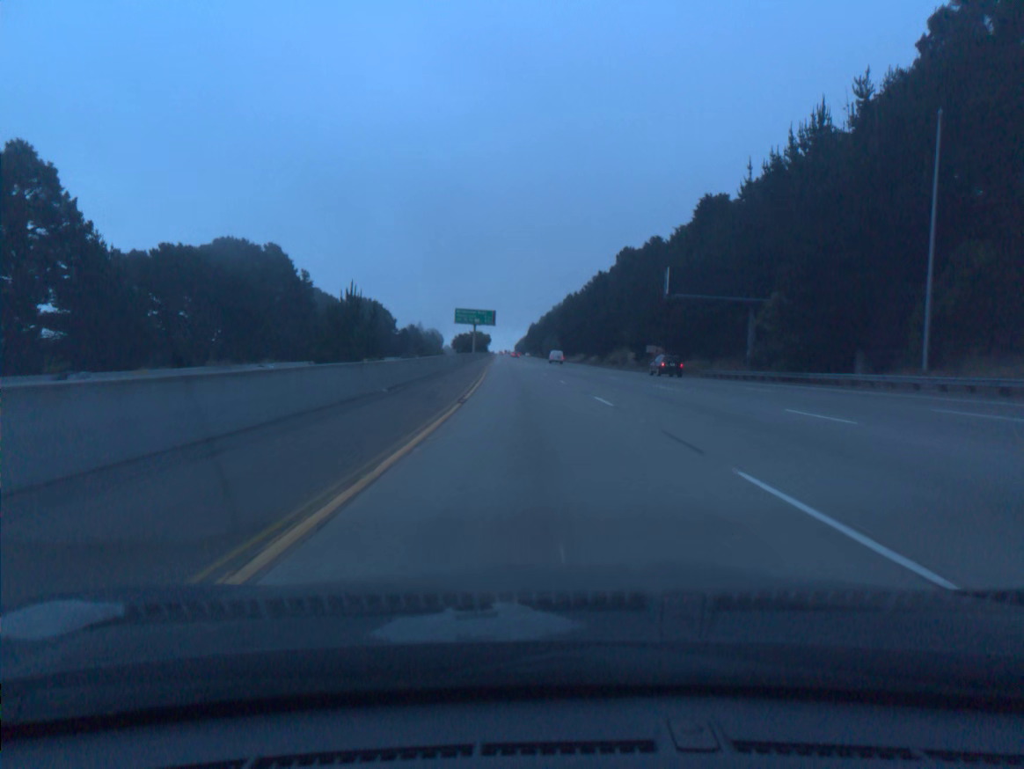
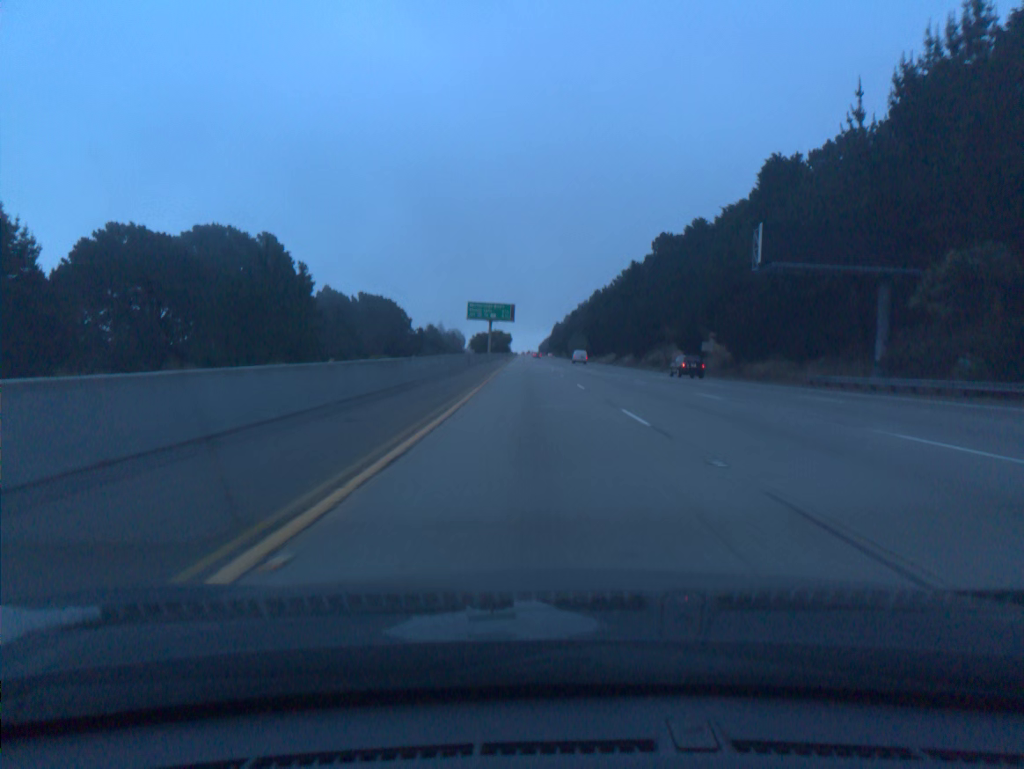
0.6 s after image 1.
(-0.3, +19.7) m; -2°
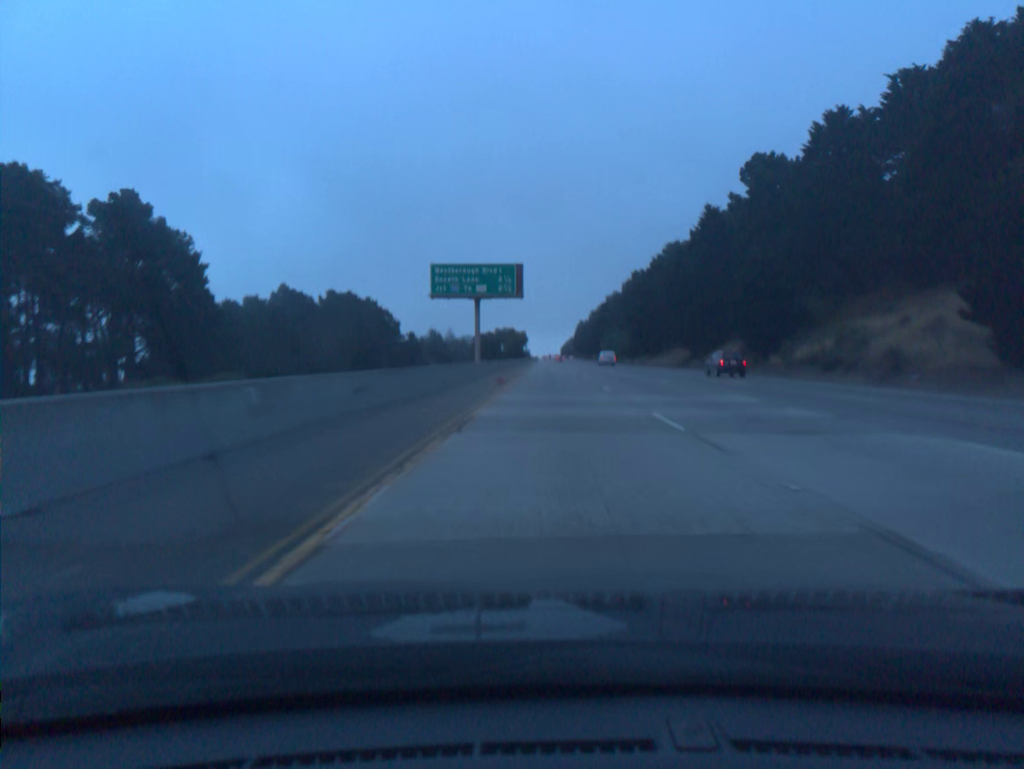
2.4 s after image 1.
(-1.3, +59.1) m; -2°
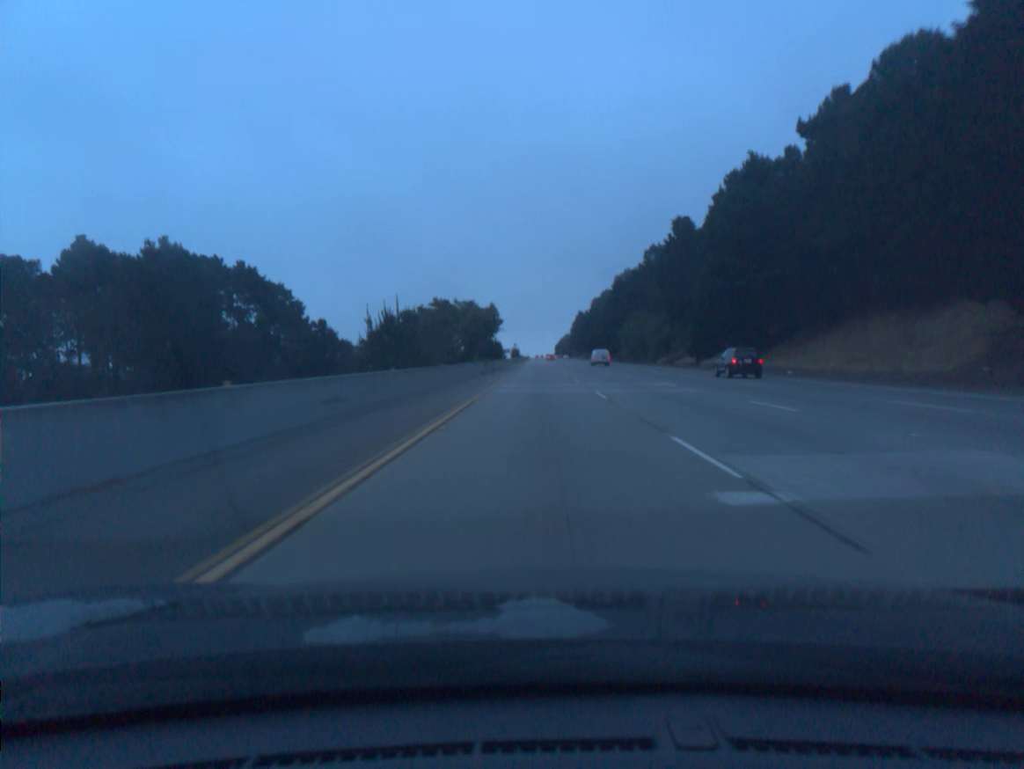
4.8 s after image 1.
(+0.7, +78.6) m; 0°
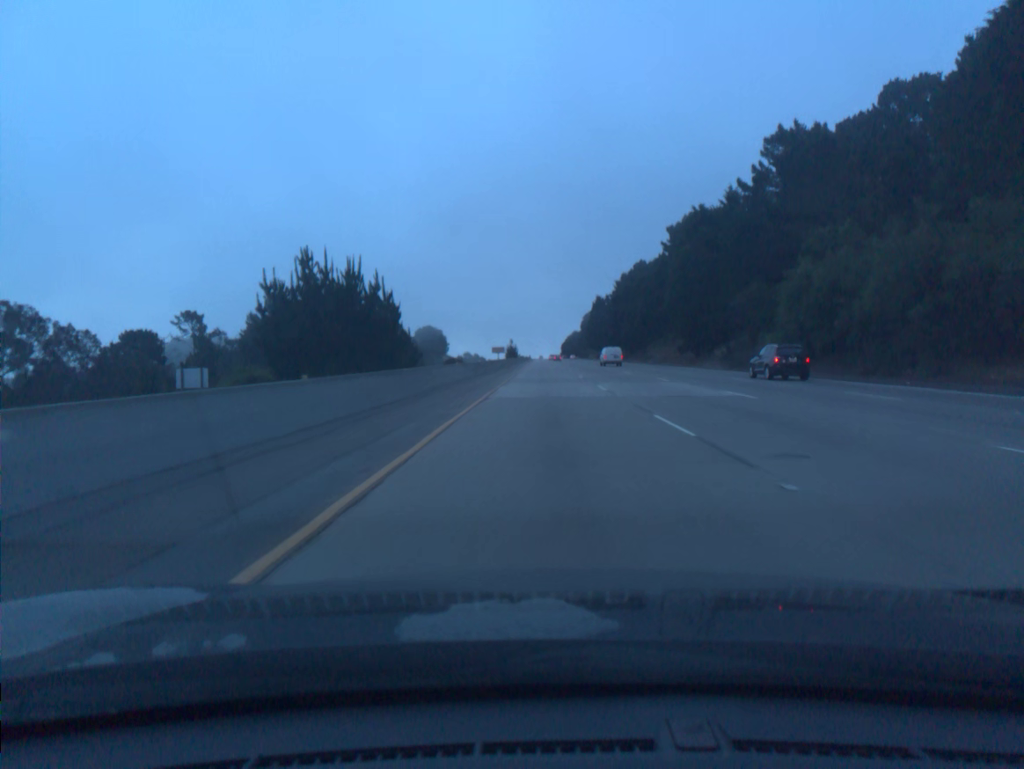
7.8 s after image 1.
(-0.6, +98.3) m; 0°
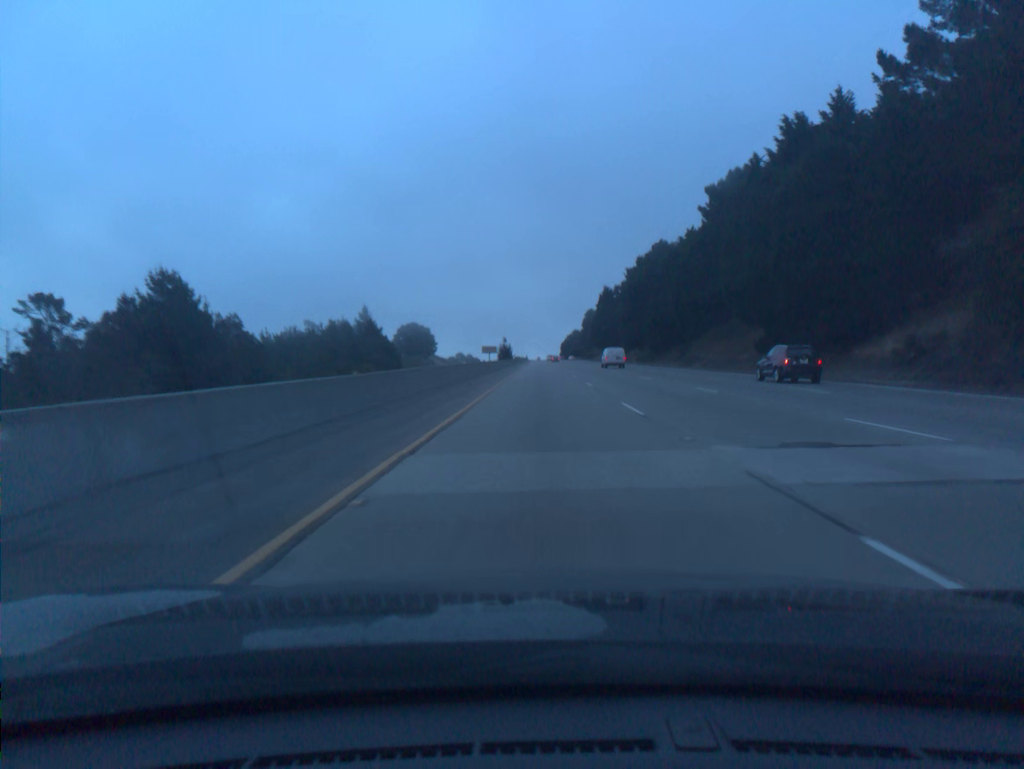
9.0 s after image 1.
(+0.1, +39.3) m; 0°
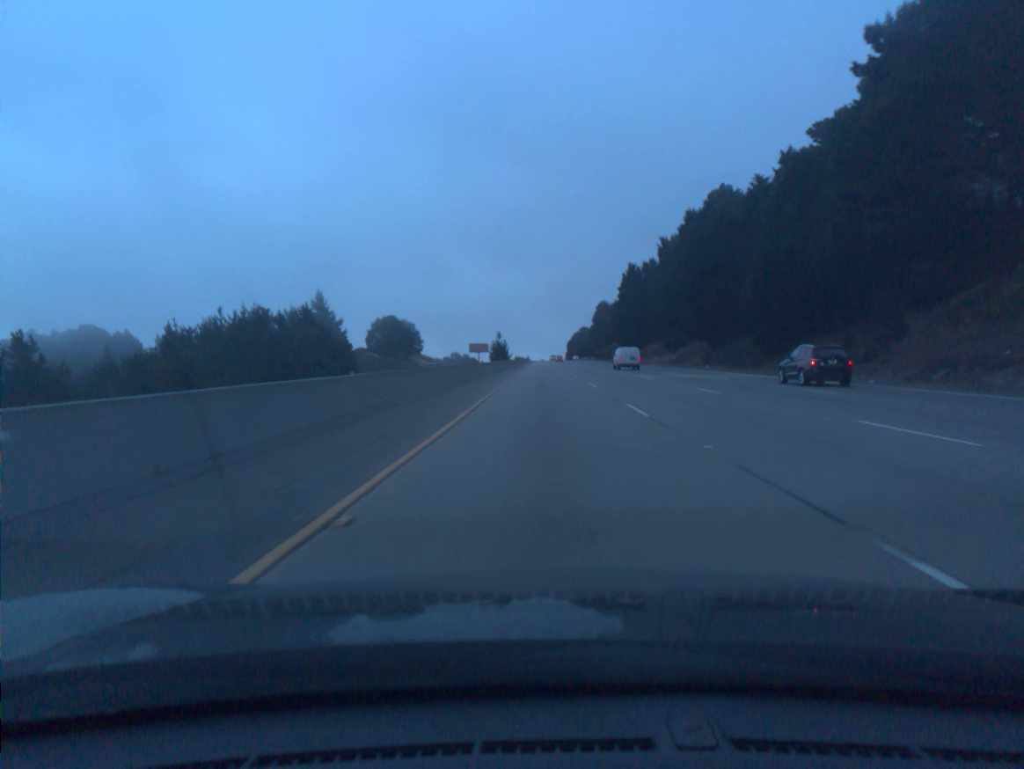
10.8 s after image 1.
(-0.2, +58.9) m; 0°
